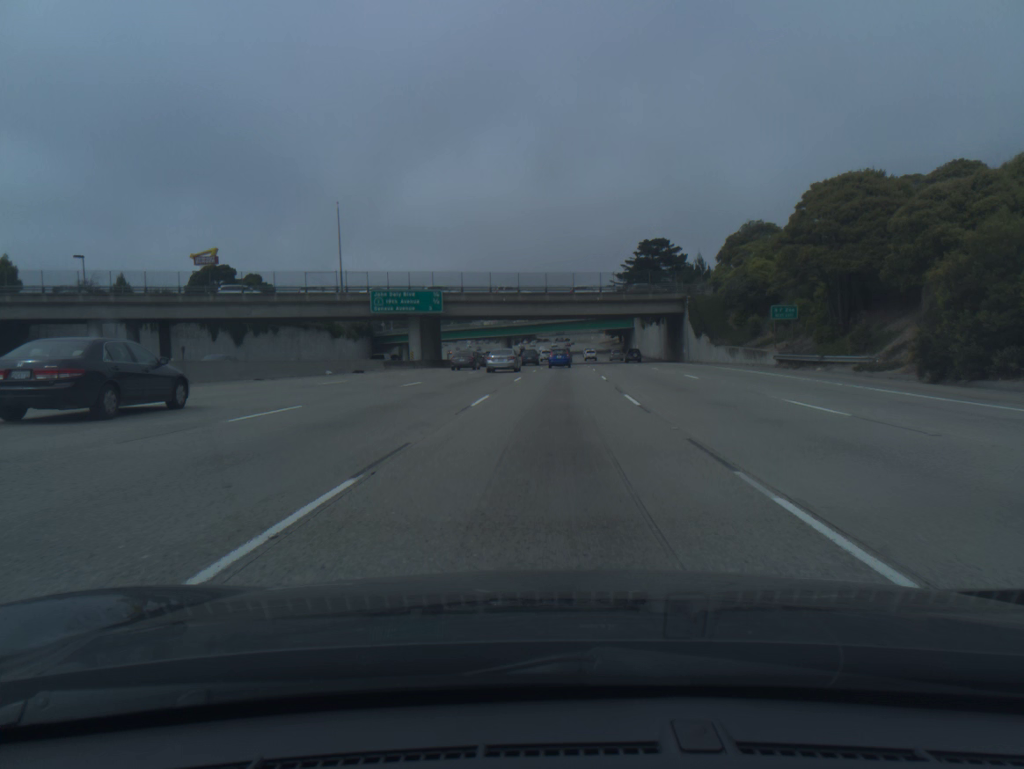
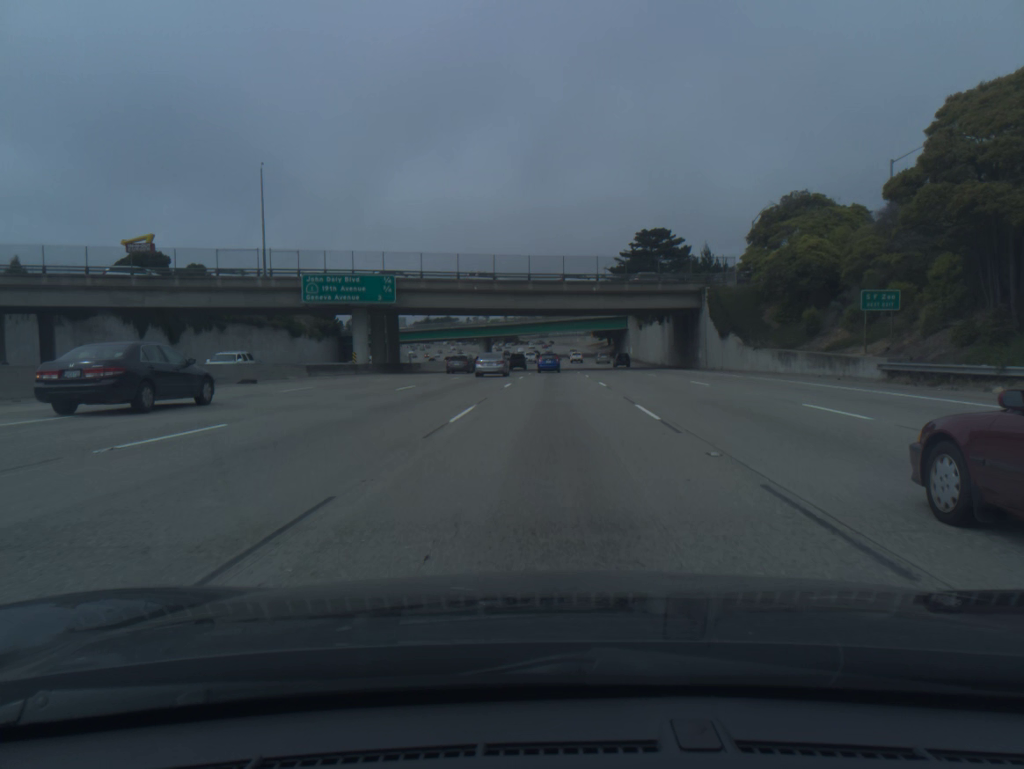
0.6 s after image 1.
(+0.2, +17.9) m; +1°
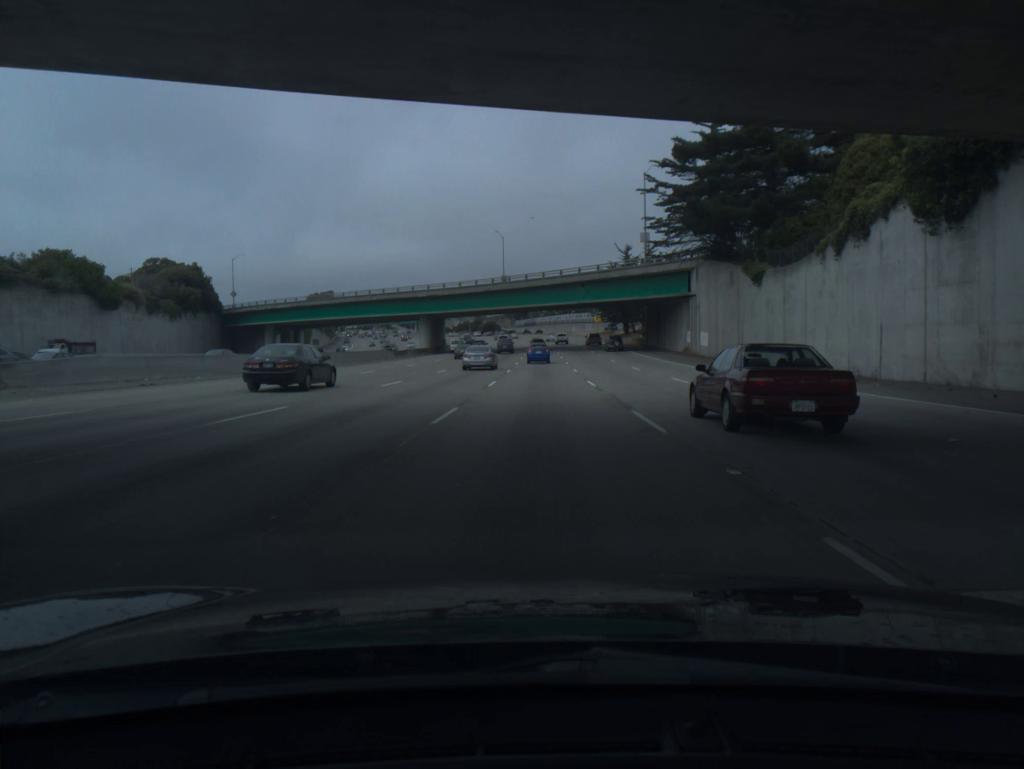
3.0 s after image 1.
(+1.2, +71.3) m; +1°
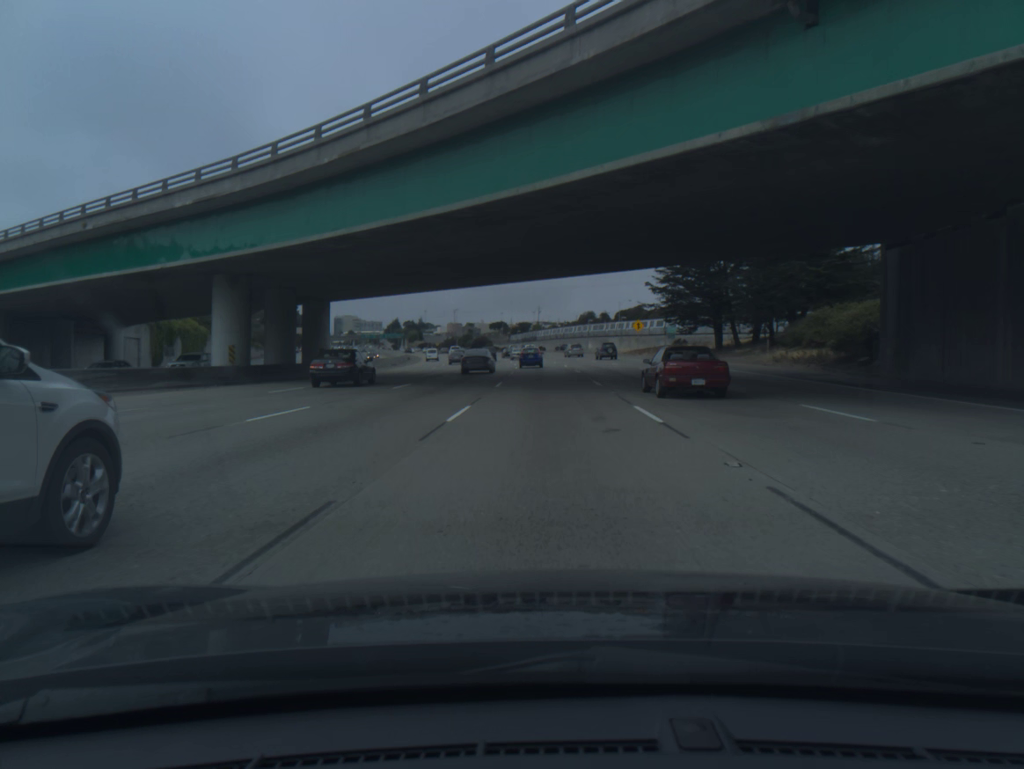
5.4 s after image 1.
(-0.2, +70.8) m; 0°
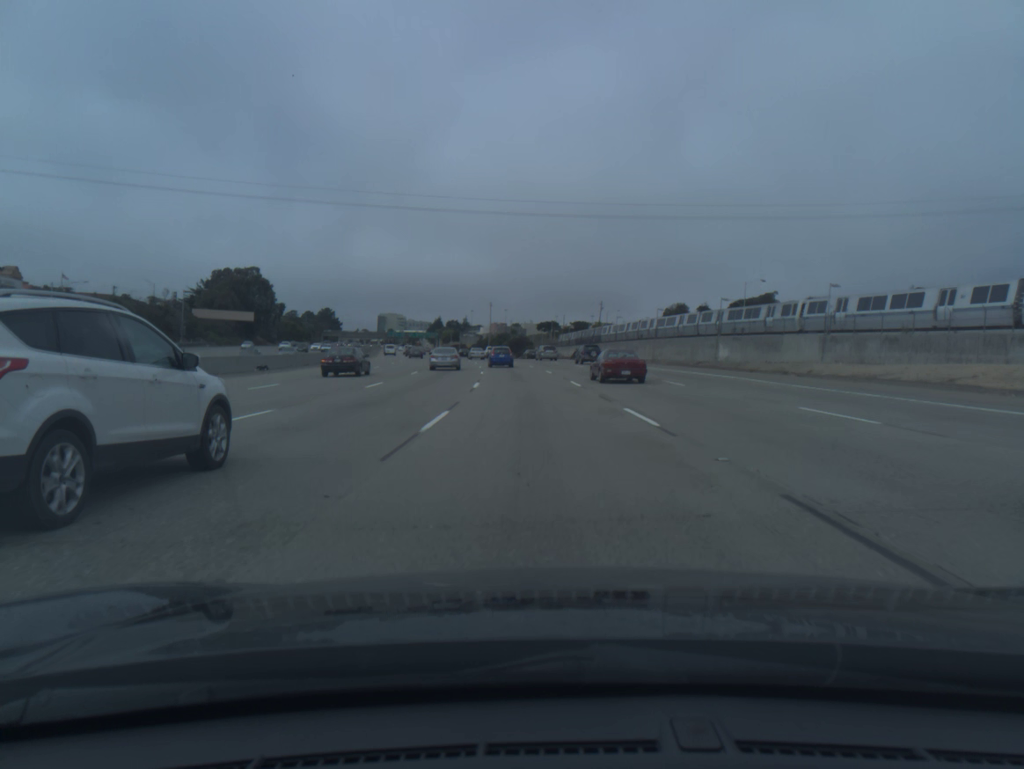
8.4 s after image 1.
(-1.5, +86.7) m; -4°
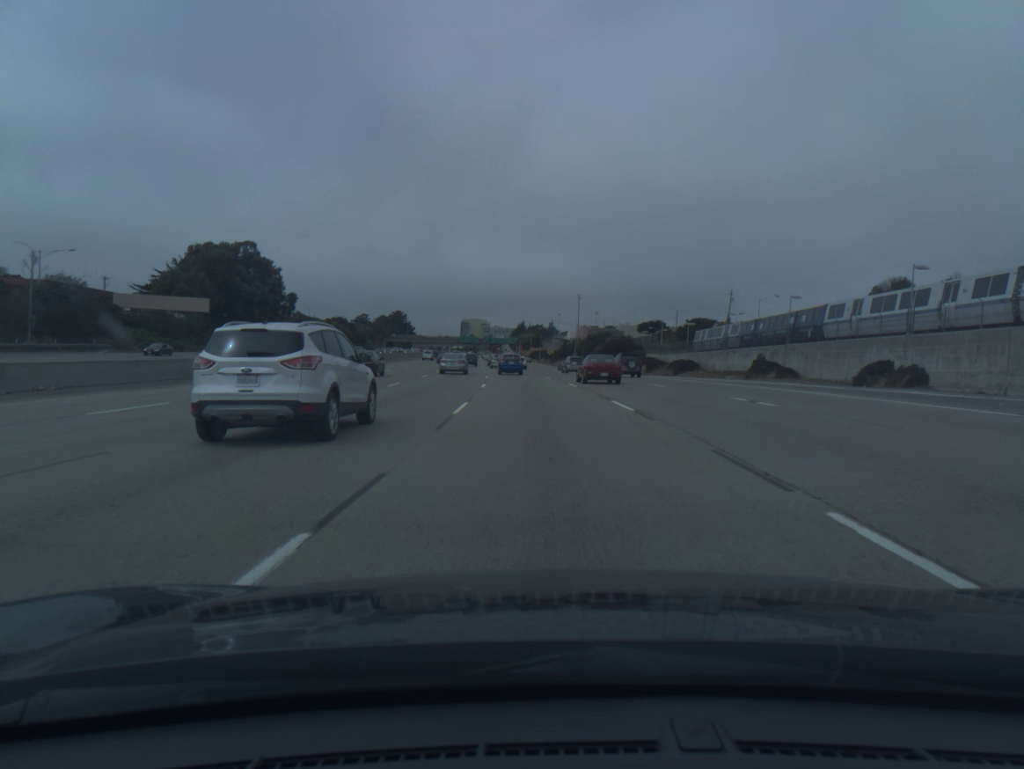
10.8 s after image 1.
(-4.1, +67.8) m; -7°
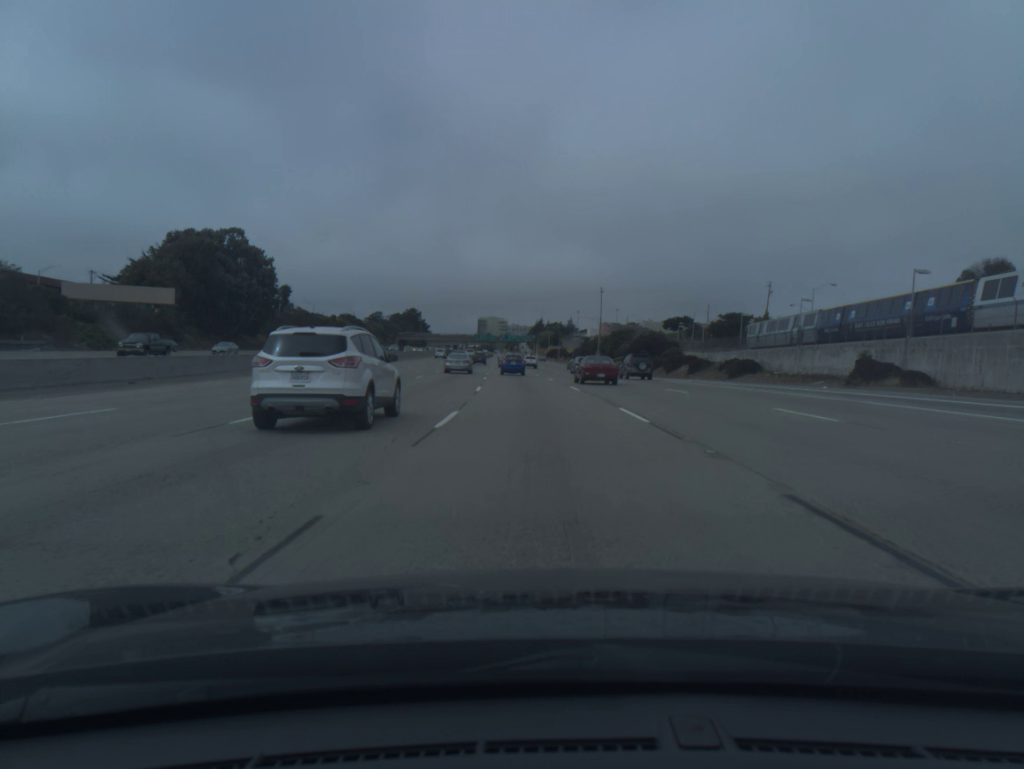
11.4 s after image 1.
(-0.2, +16.9) m; -1°
